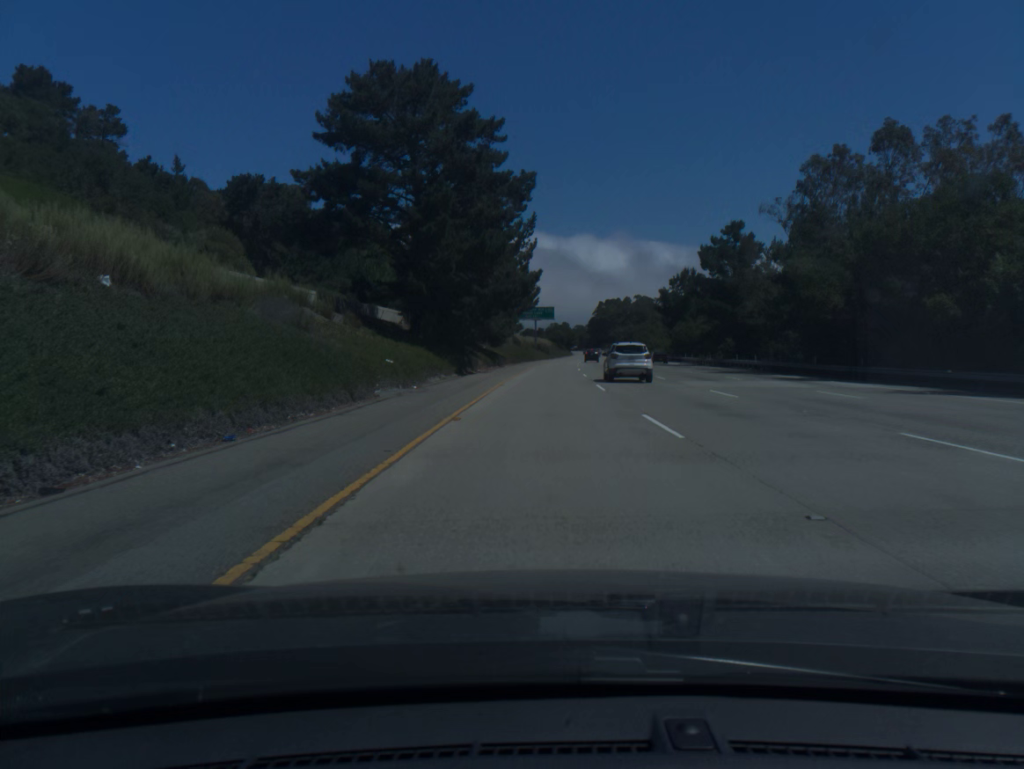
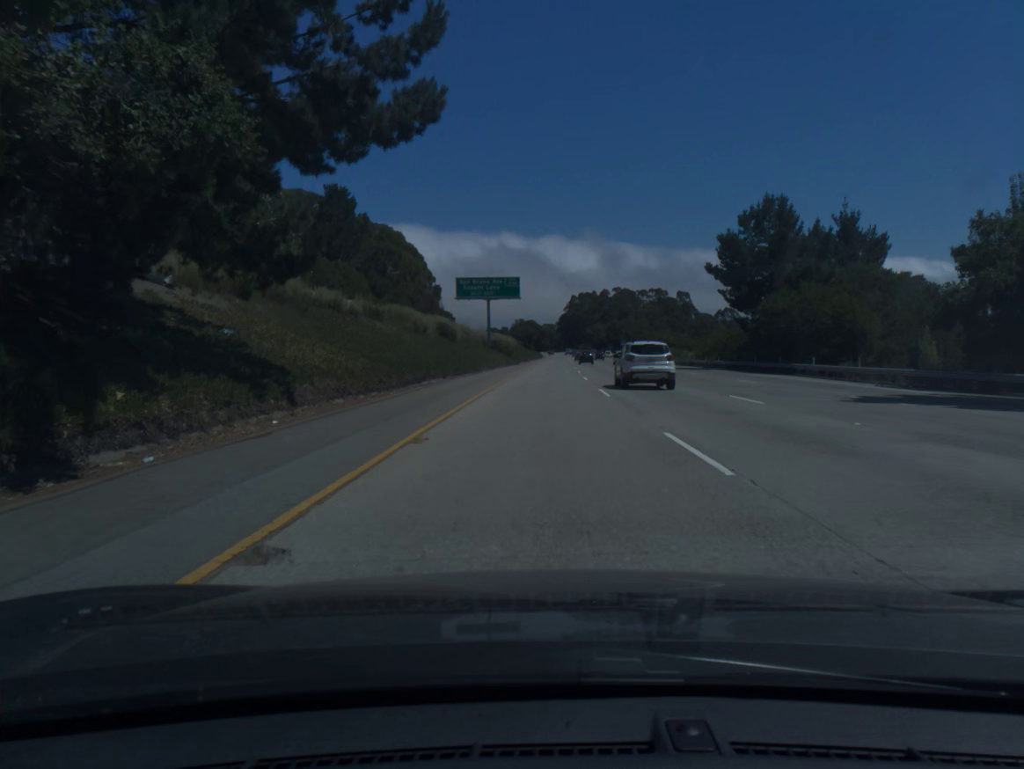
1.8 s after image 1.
(+1.4, +62.0) m; +3°
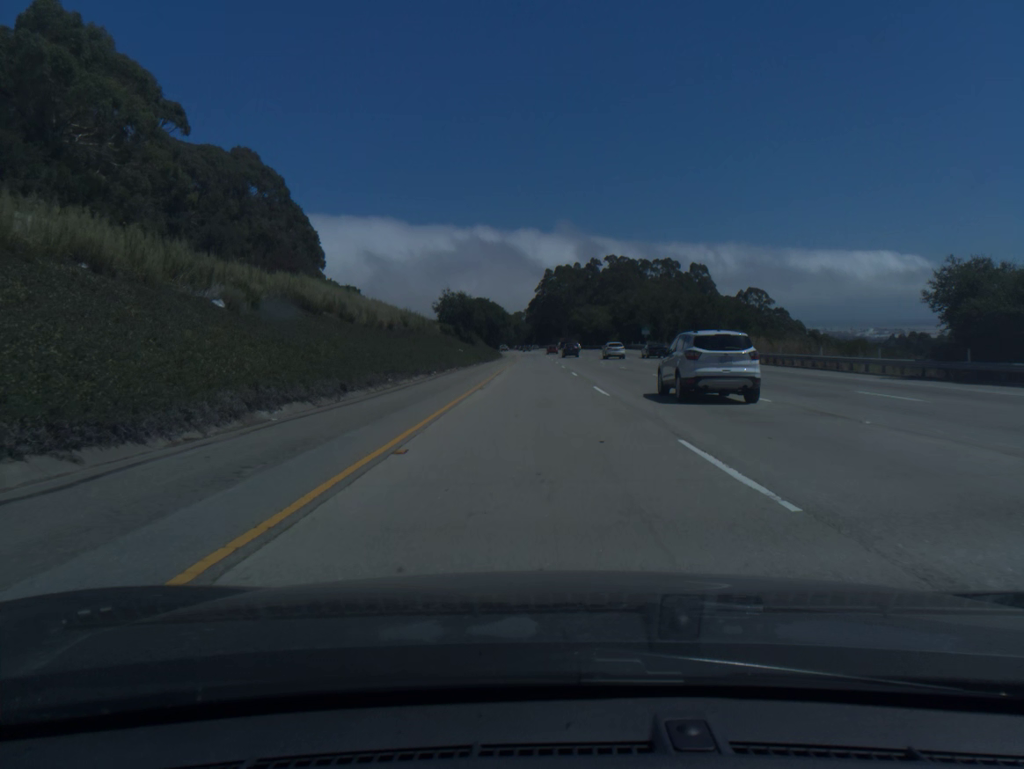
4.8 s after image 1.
(+2.7, +103.5) m; +2°
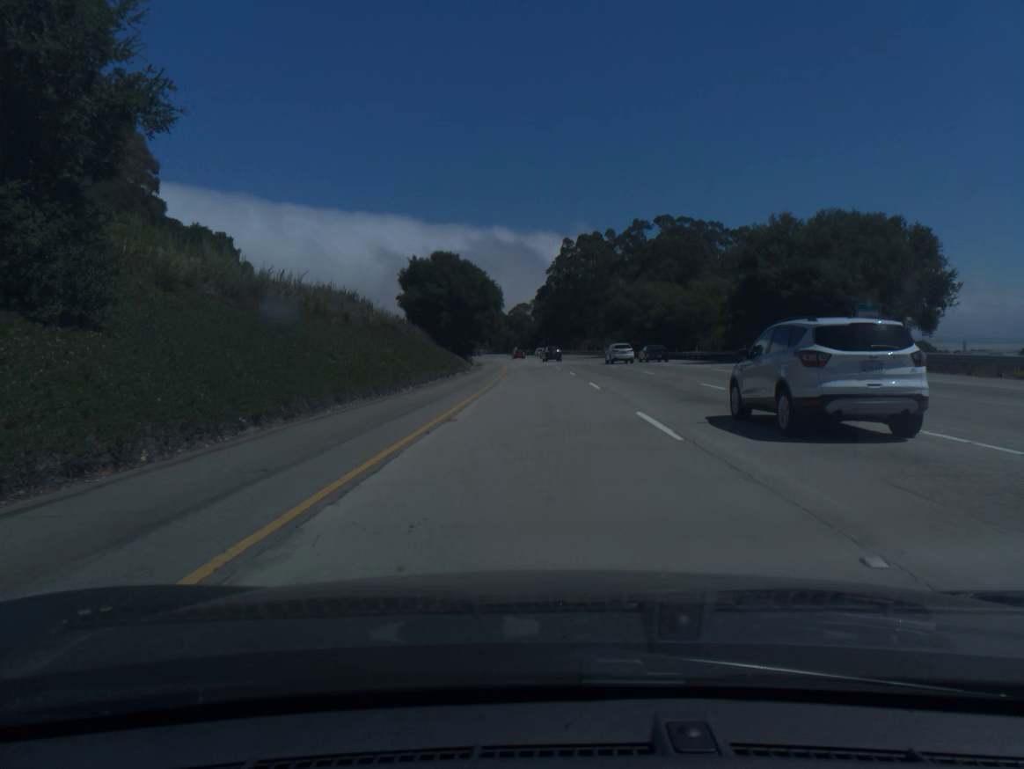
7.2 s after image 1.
(-0.5, +82.8) m; -1°
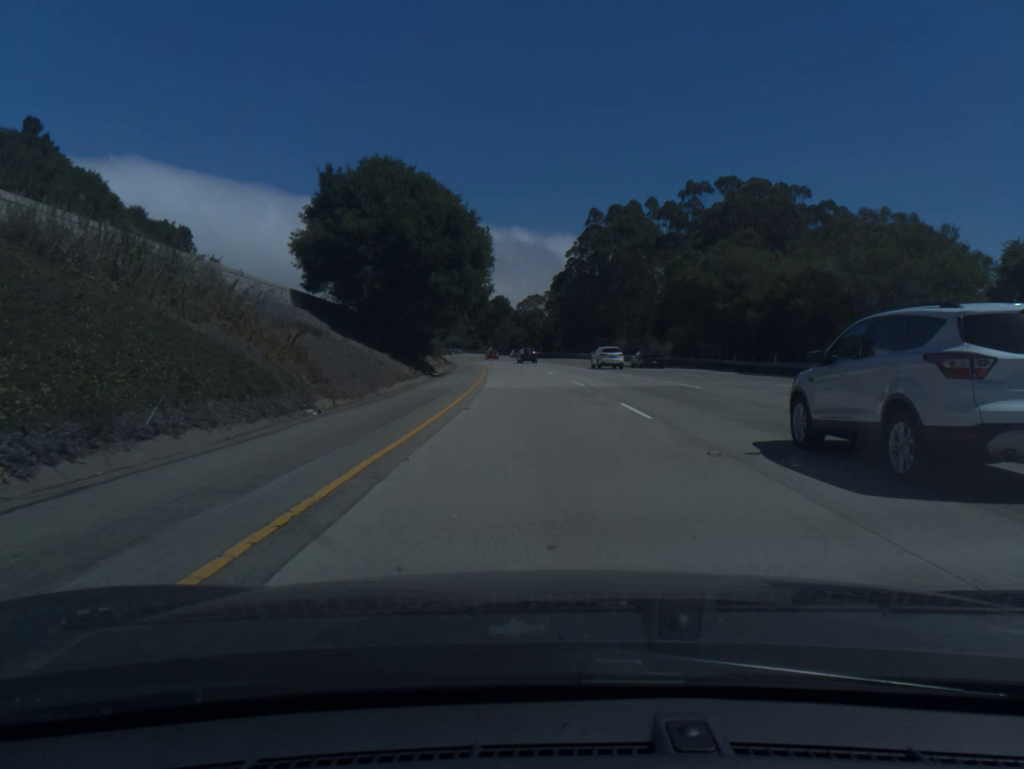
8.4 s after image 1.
(-0.2, +41.3) m; -1°
